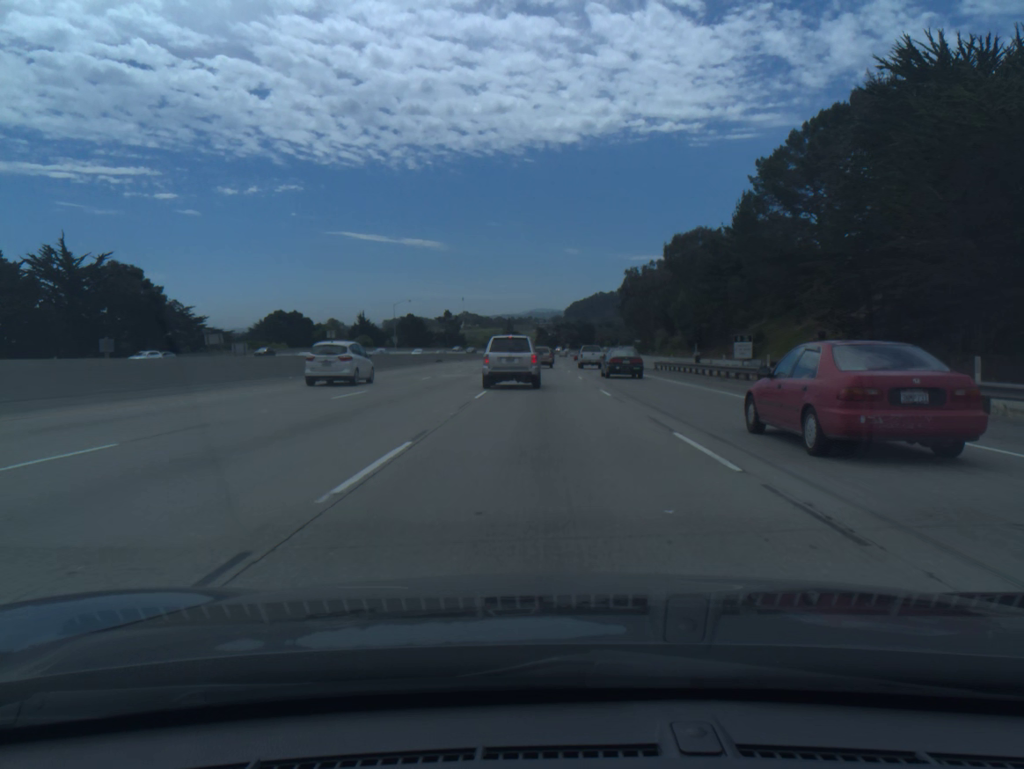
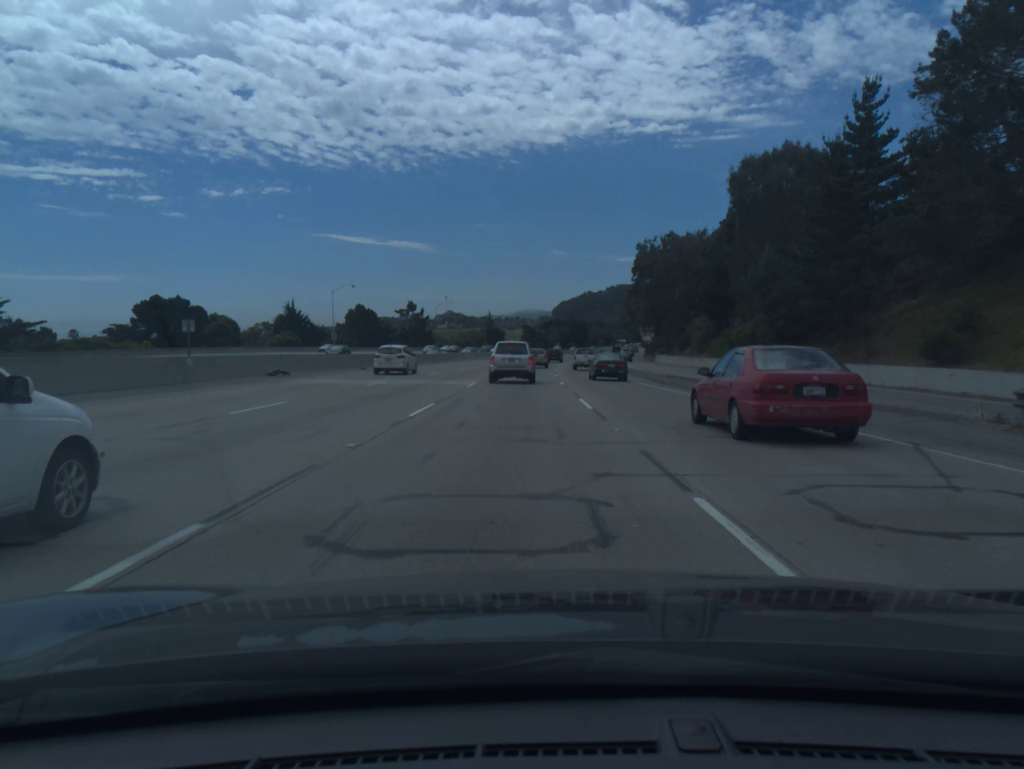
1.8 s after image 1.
(+0.4, +48.9) m; +1°
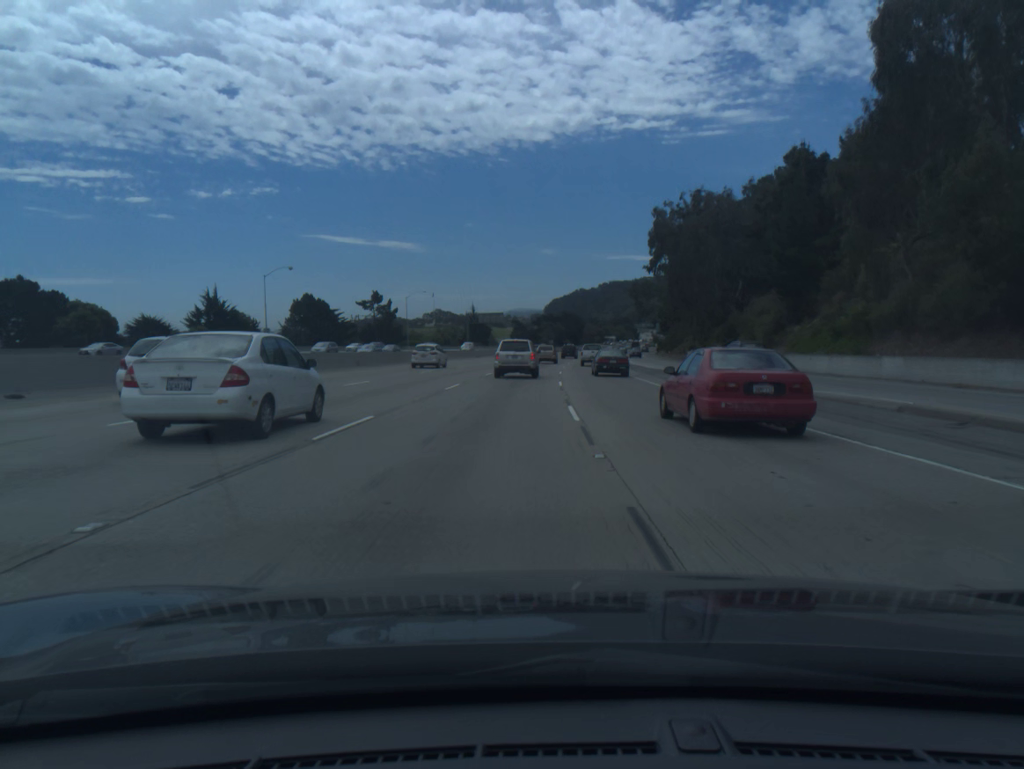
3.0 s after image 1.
(+0.1, +32.8) m; +1°
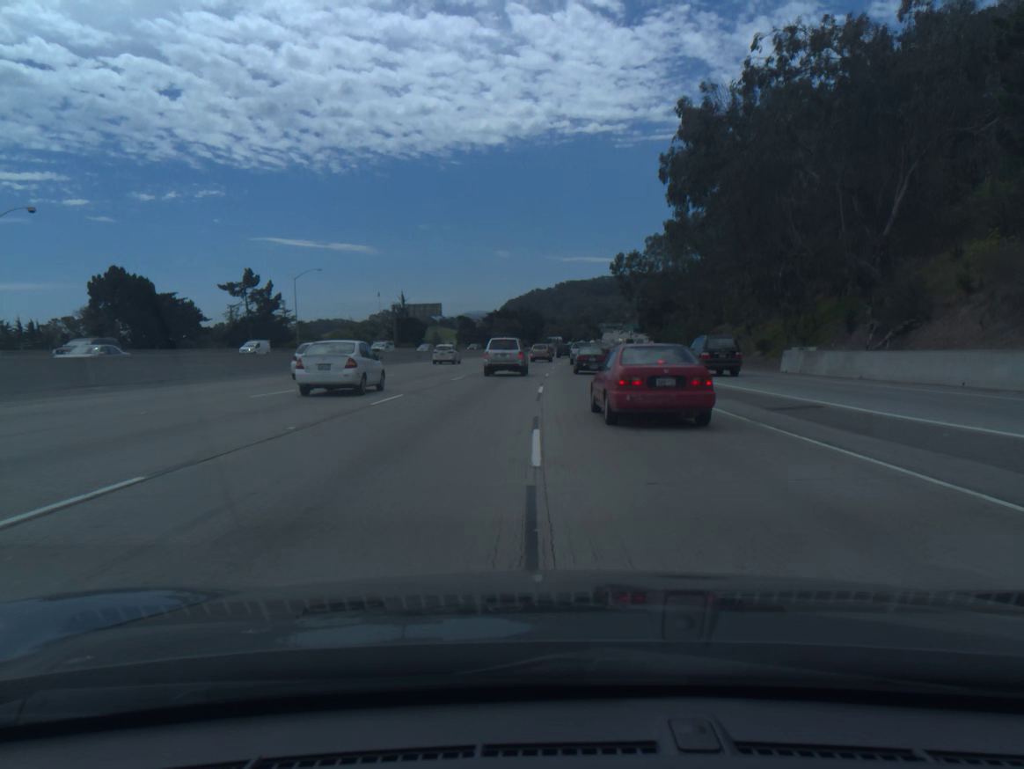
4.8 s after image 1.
(+1.1, +49.6) m; +3°
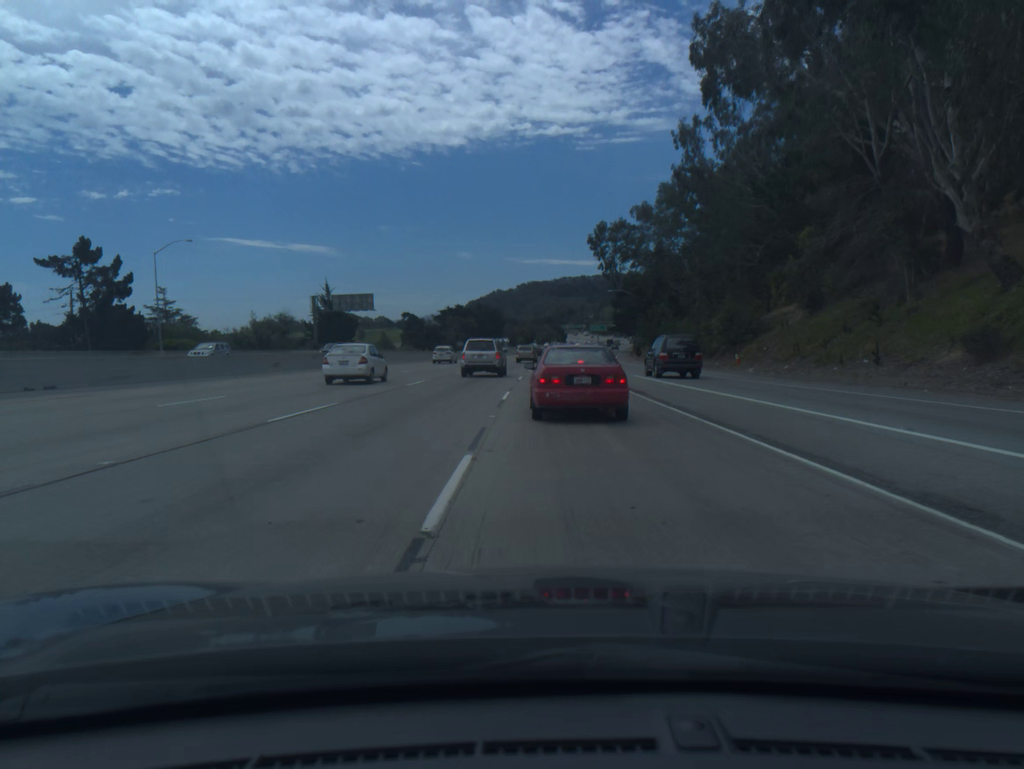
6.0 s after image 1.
(+0.7, +32.2) m; +3°
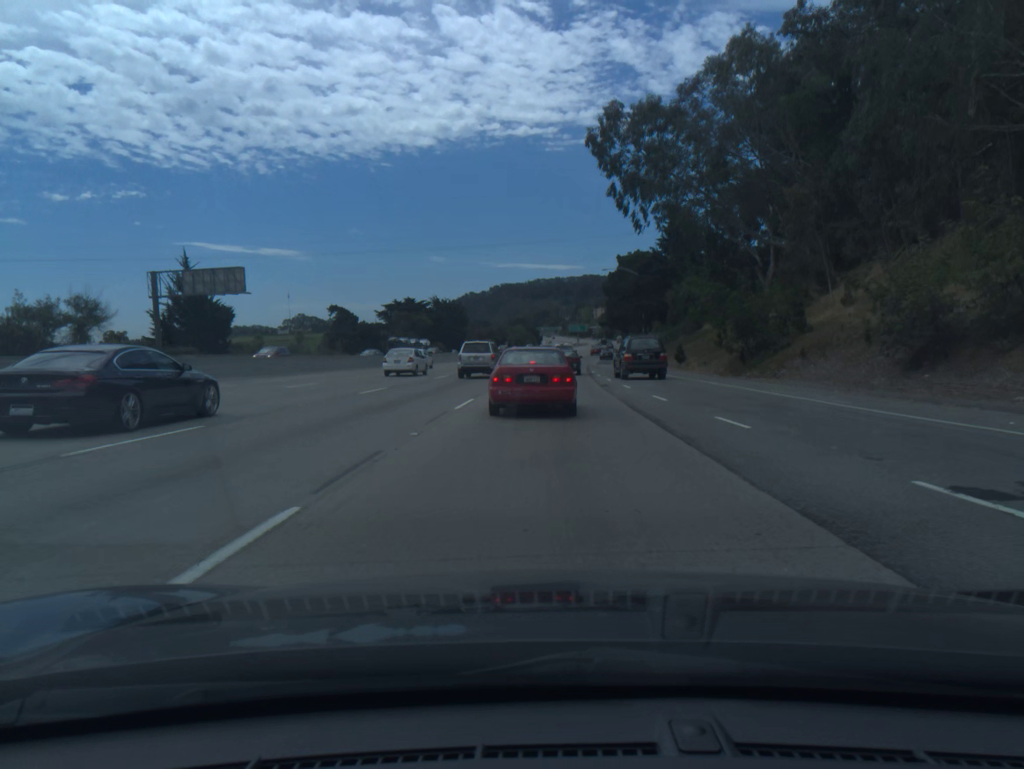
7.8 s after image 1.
(+1.1, +46.8) m; +2°
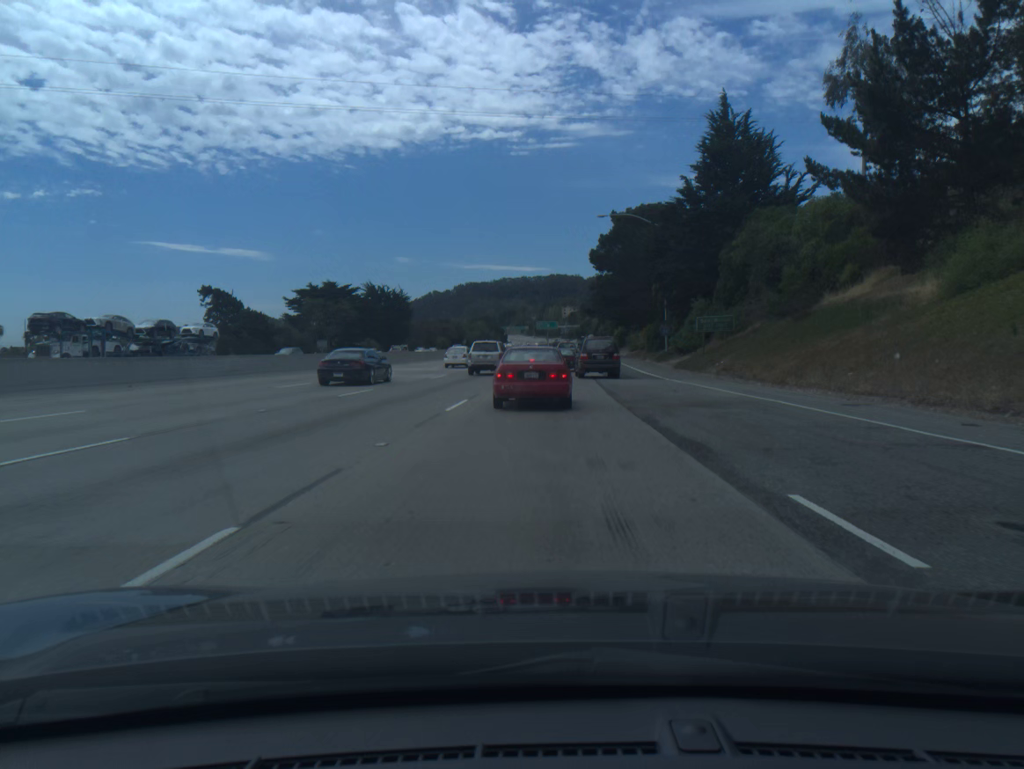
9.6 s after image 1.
(+0.9, +44.4) m; +2°
